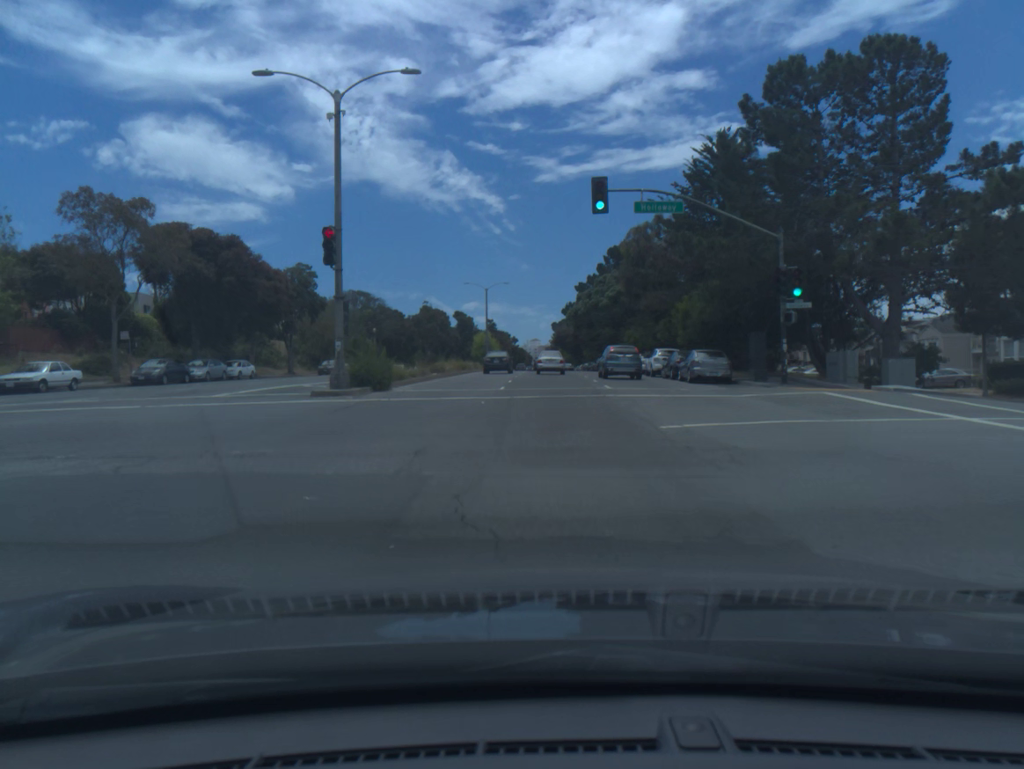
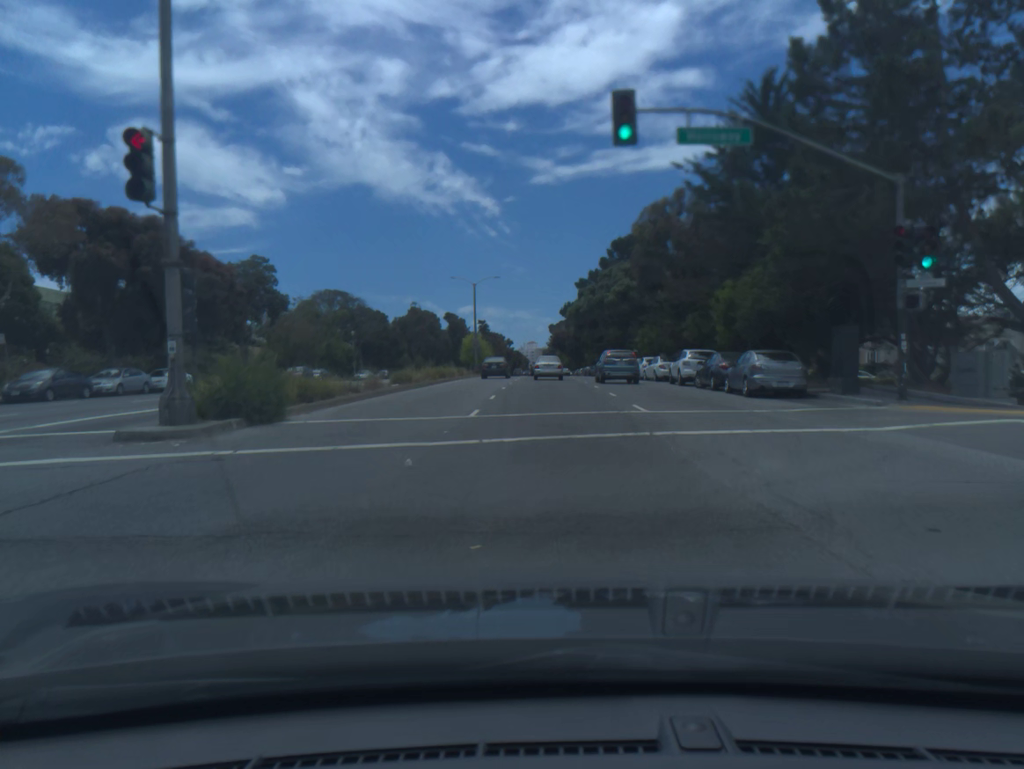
(0.0, +9.6) m; 0°
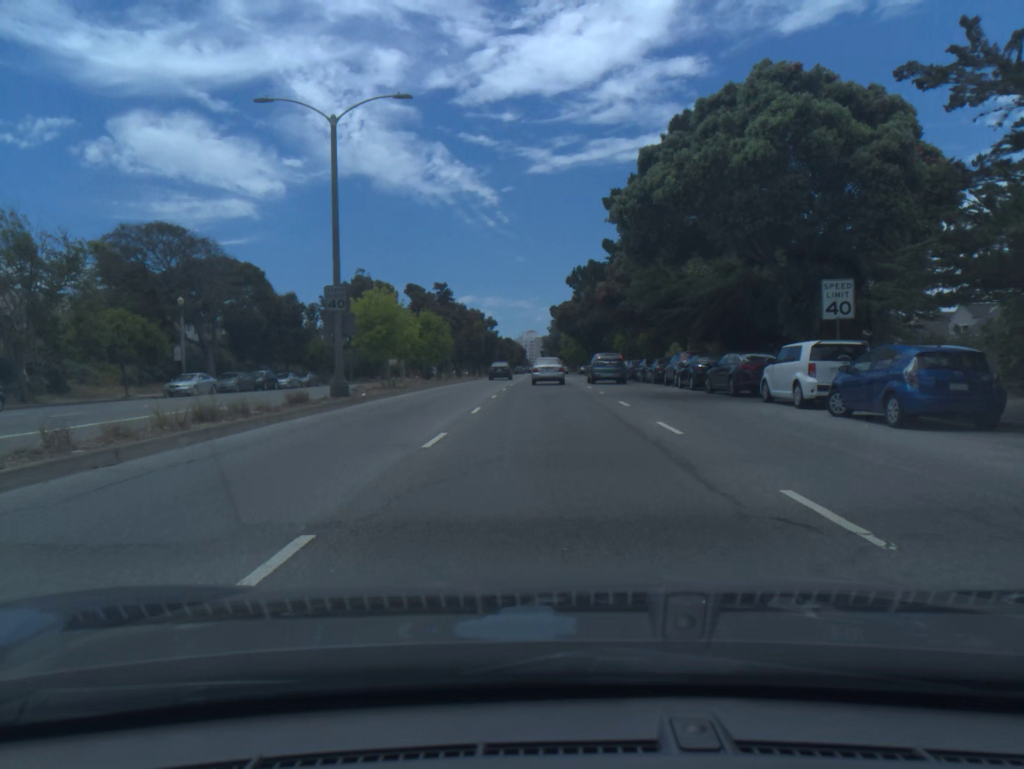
(+0.2, +47.5) m; 0°
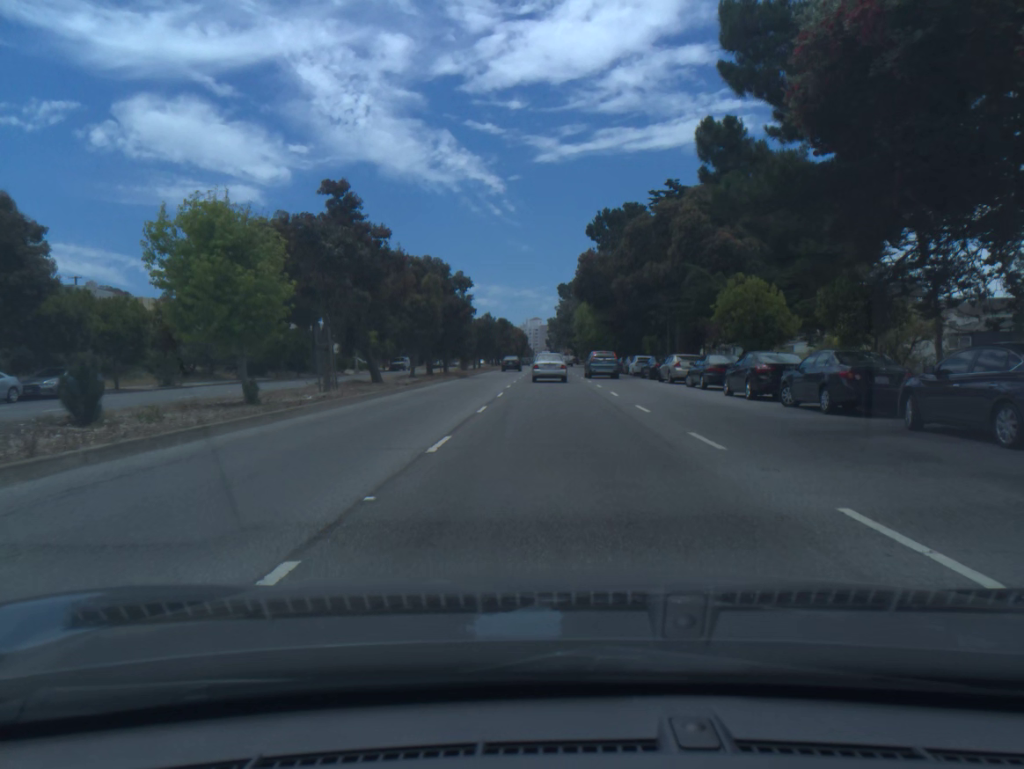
(-0.2, +37.5) m; -1°
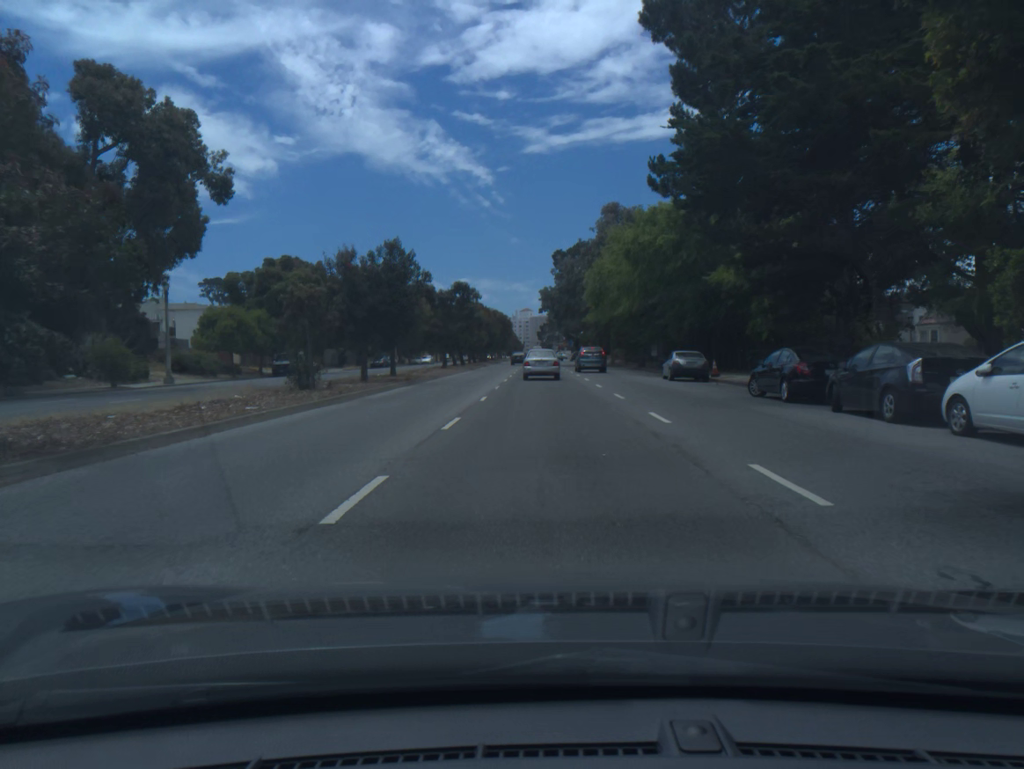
(+0.2, +47.3) m; +1°
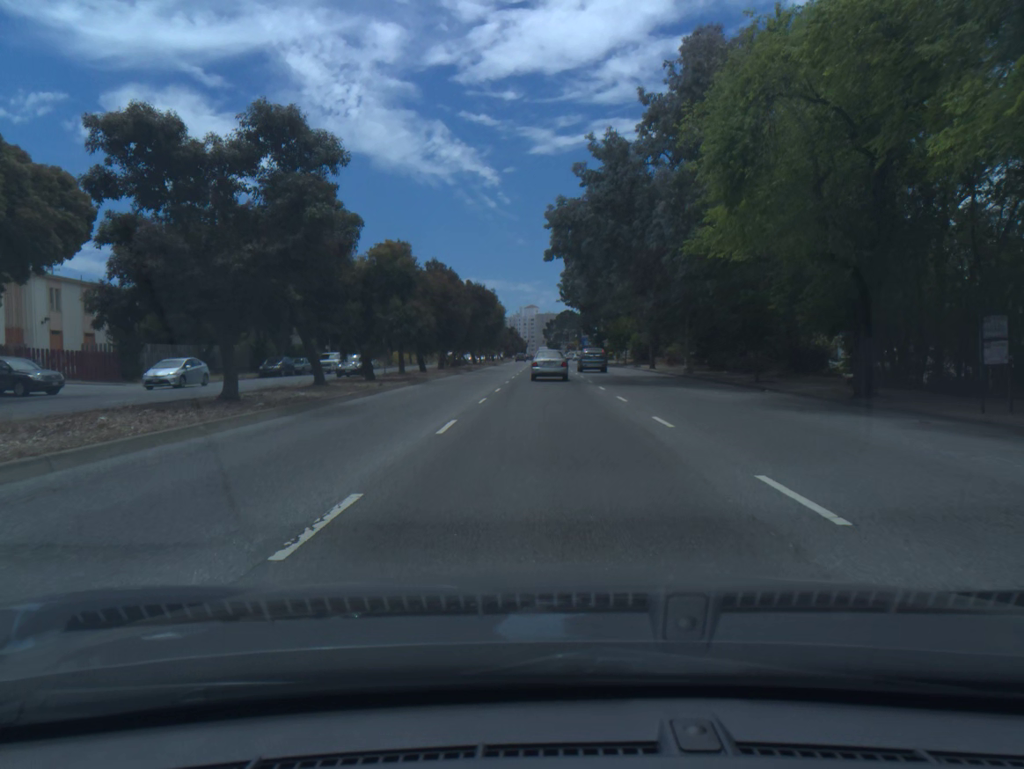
(-0.1, +44.5) m; -1°
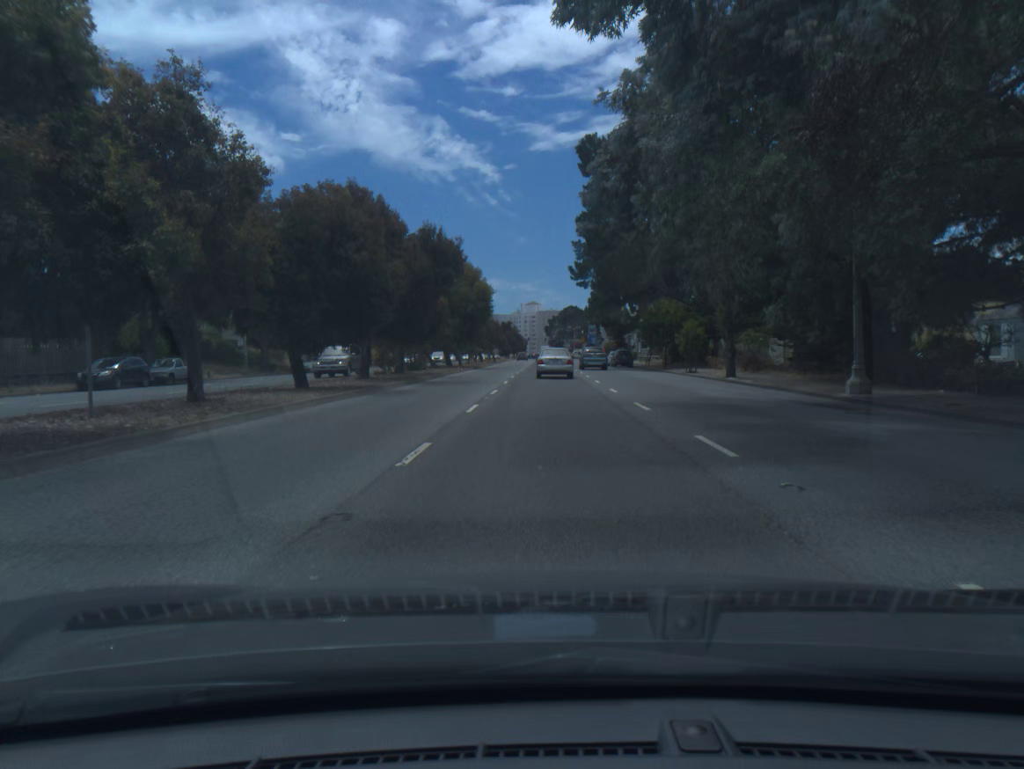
(0.0, +25.1) m; 0°
